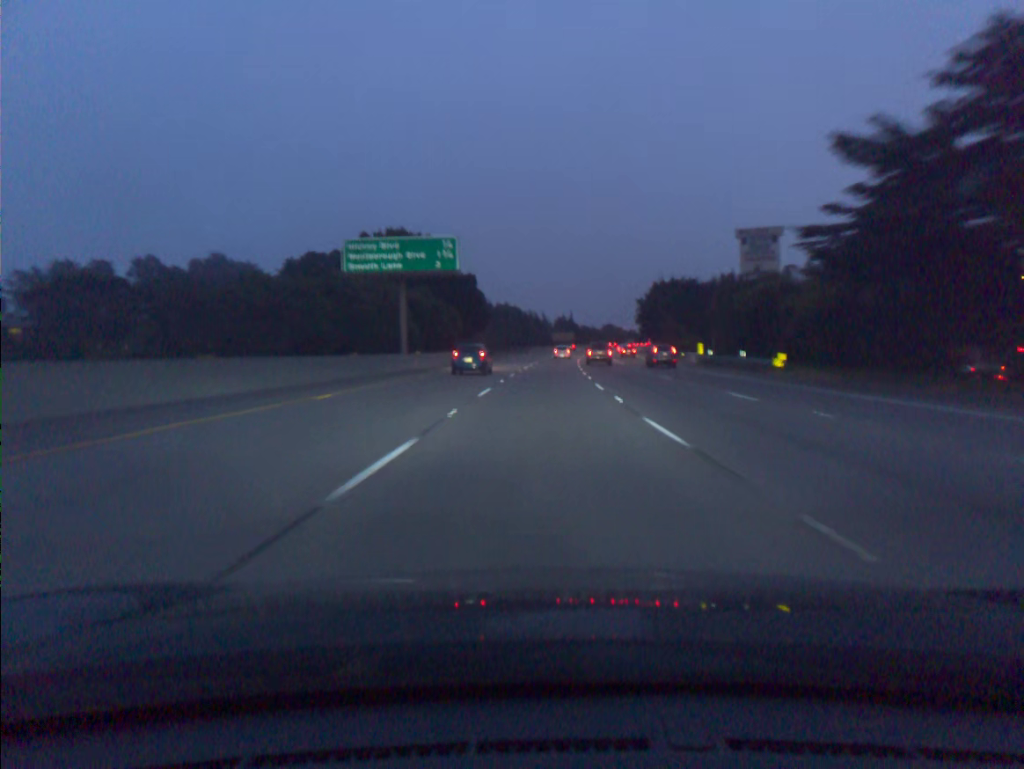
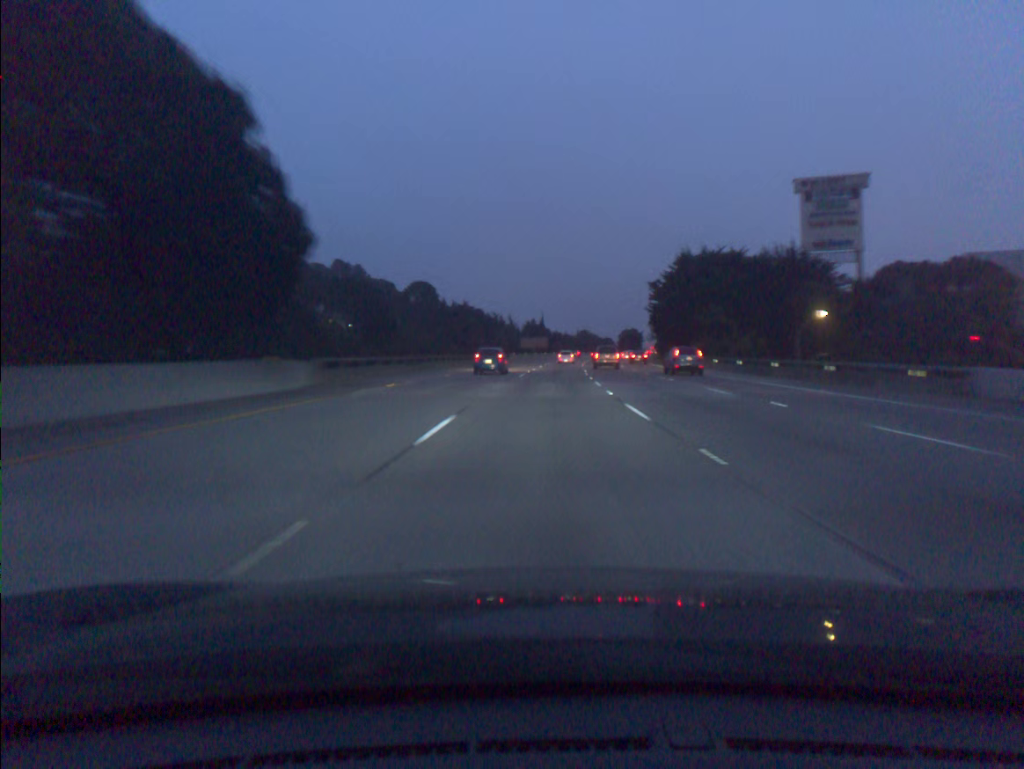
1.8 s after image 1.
(+1.1, +54.4) m; +2°
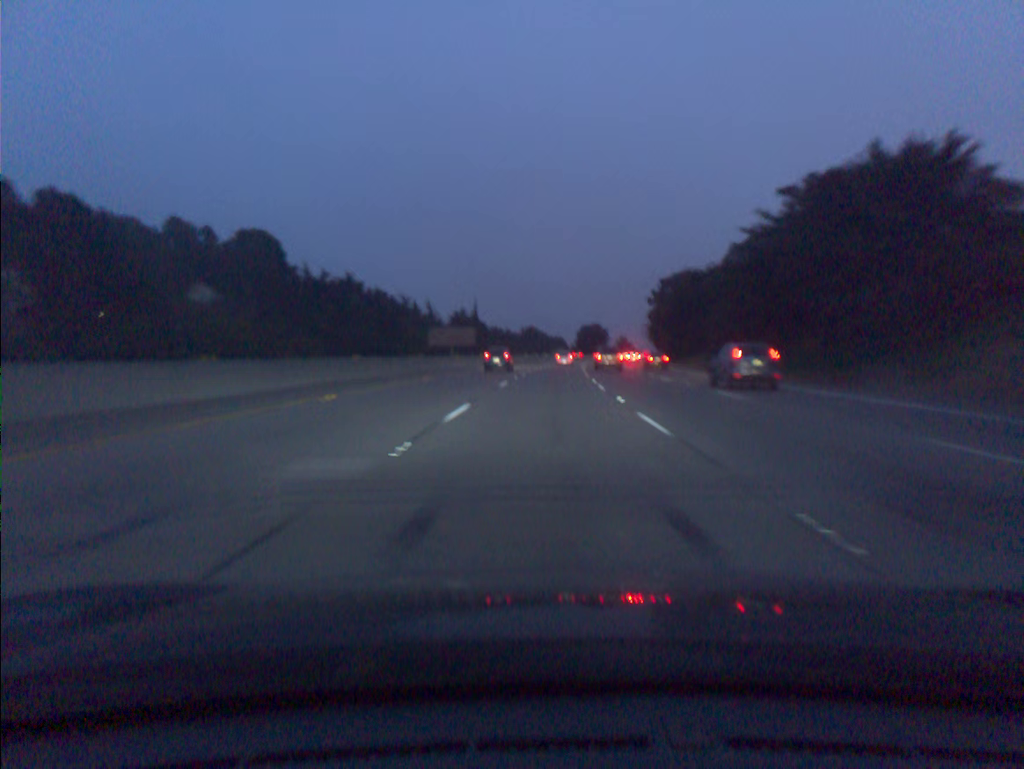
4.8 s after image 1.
(+3.6, +90.5) m; +4°
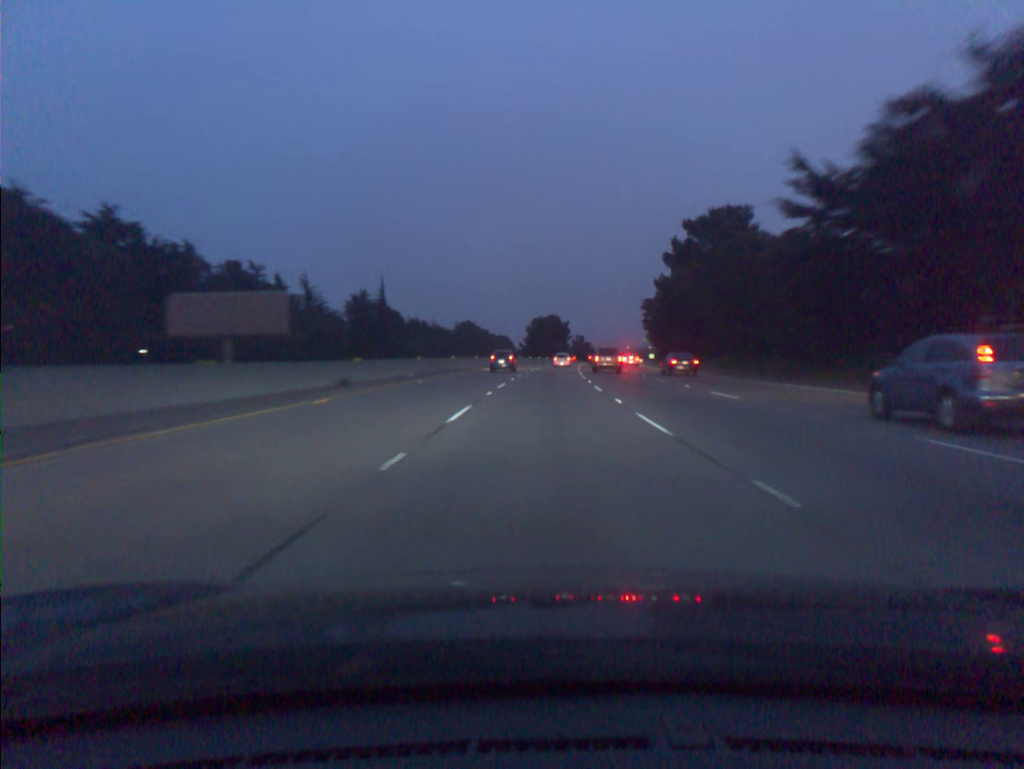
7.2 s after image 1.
(+2.4, +72.8) m; +4°
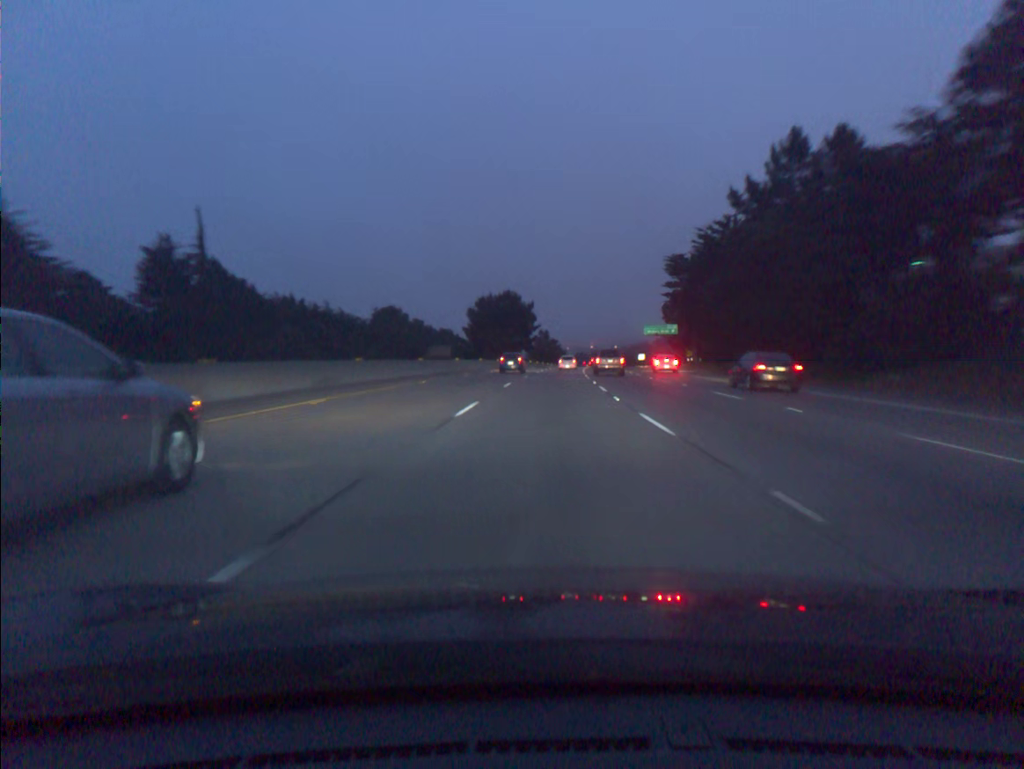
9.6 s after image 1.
(+2.0, +73.0) m; +3°
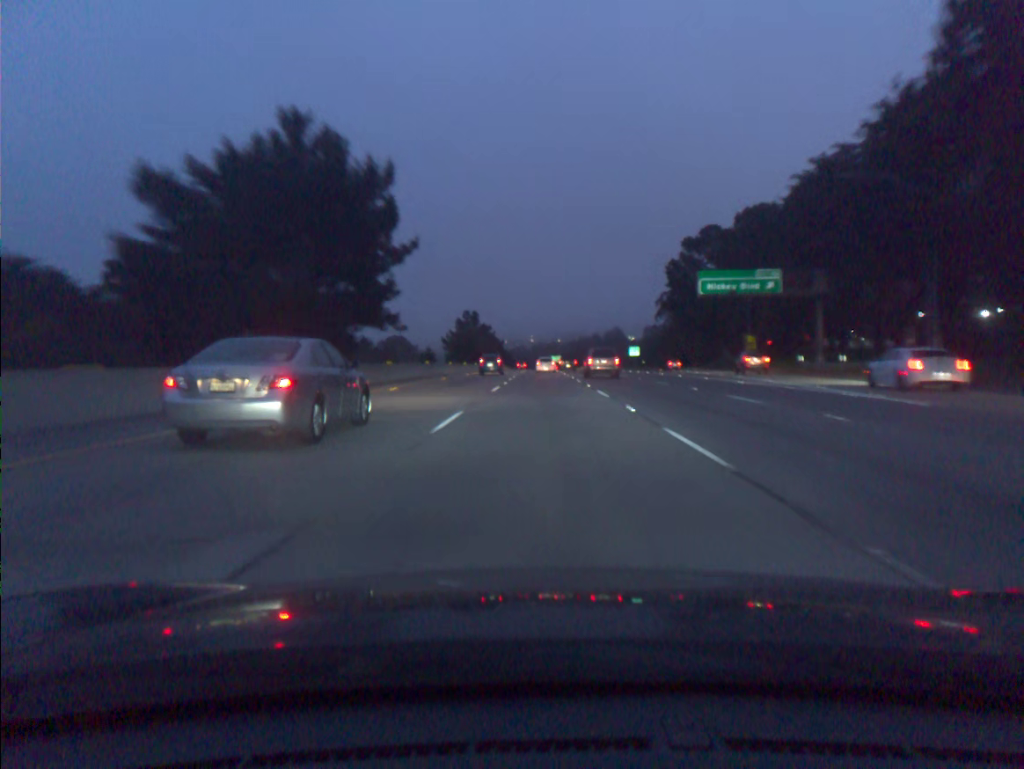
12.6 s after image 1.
(+3.7, +91.5) m; +4°
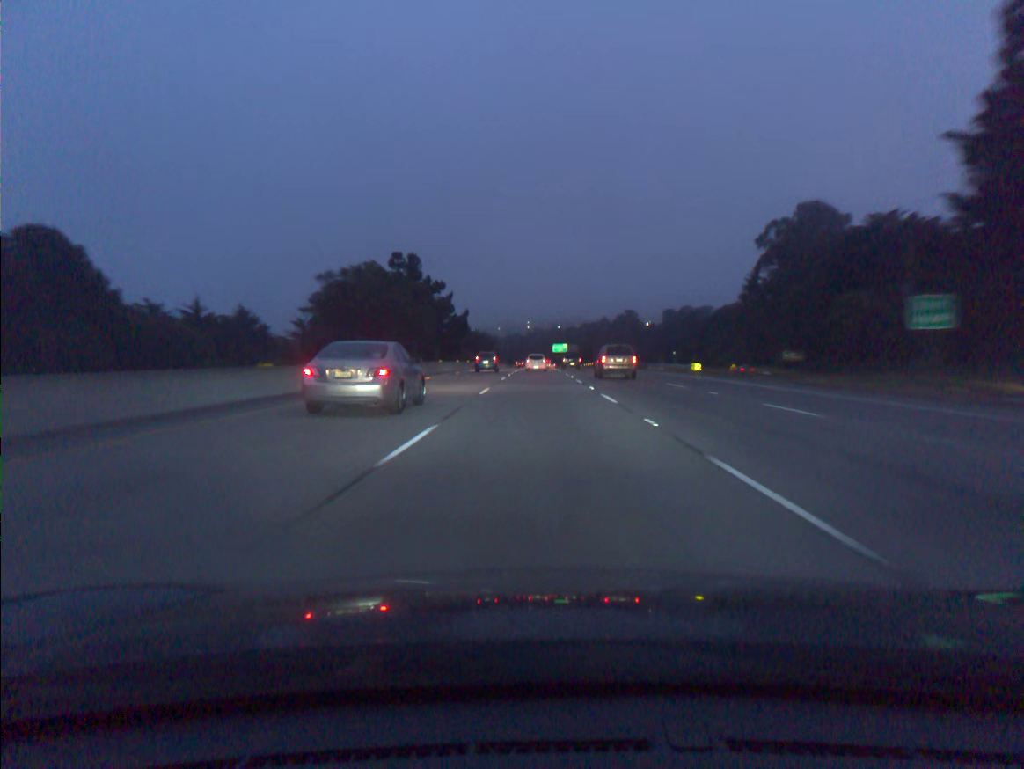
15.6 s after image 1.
(+0.6, +91.8) m; 0°
